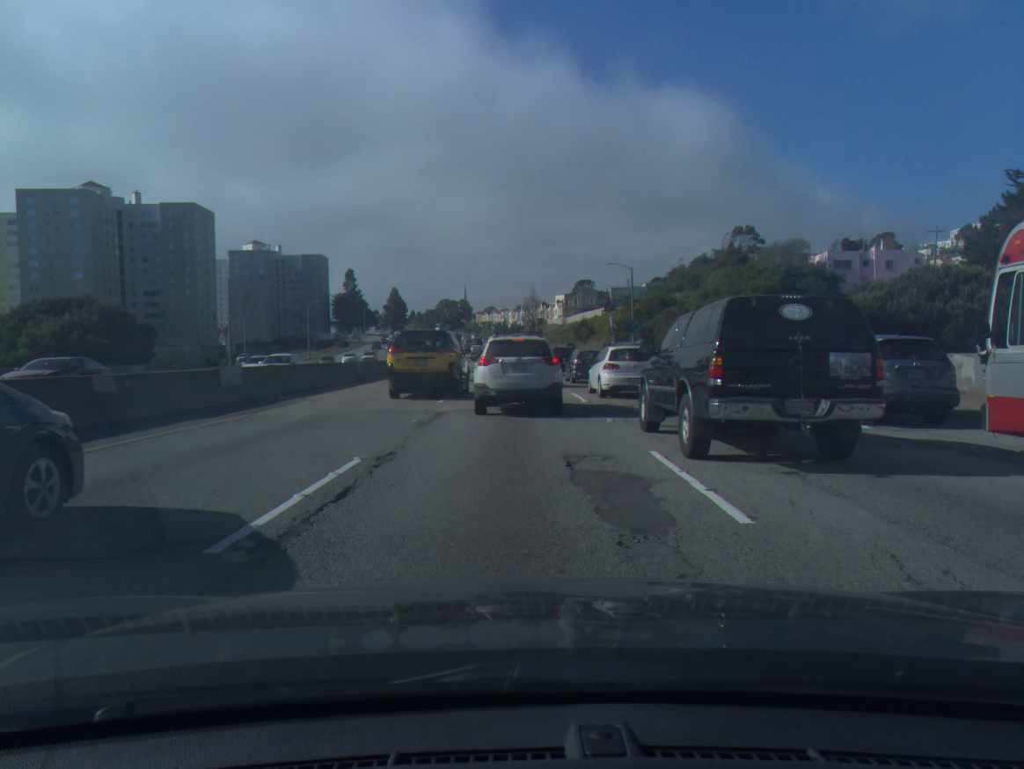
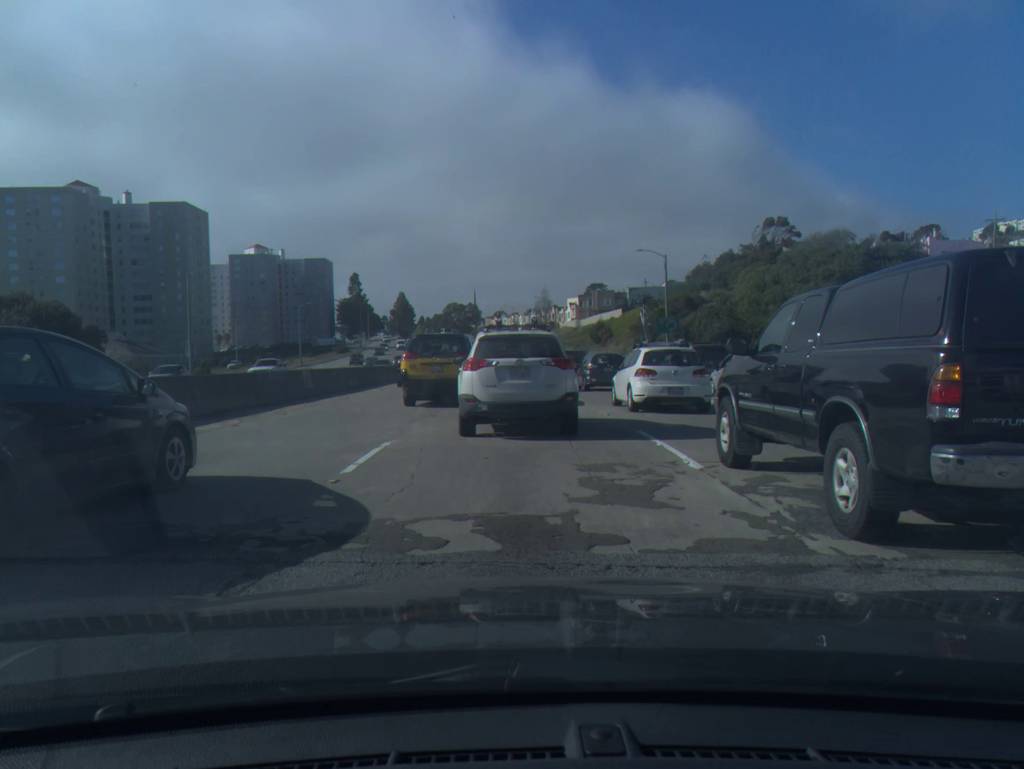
(-0.1, +12.1) m; -1°
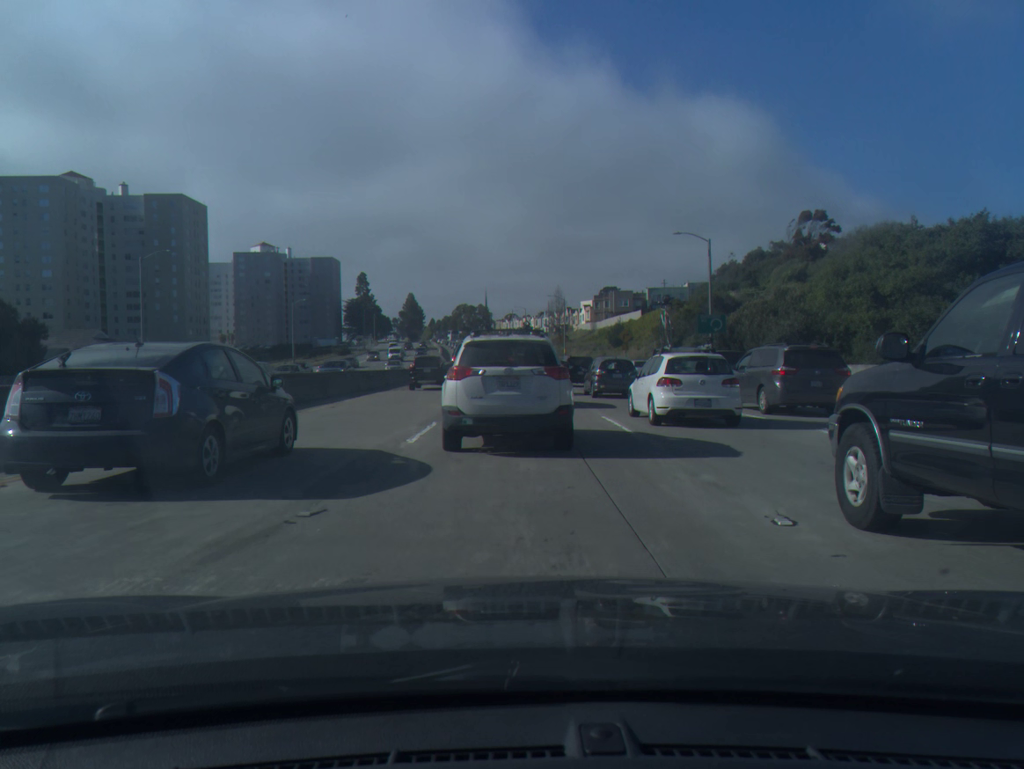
(-0.1, +10.6) m; -1°
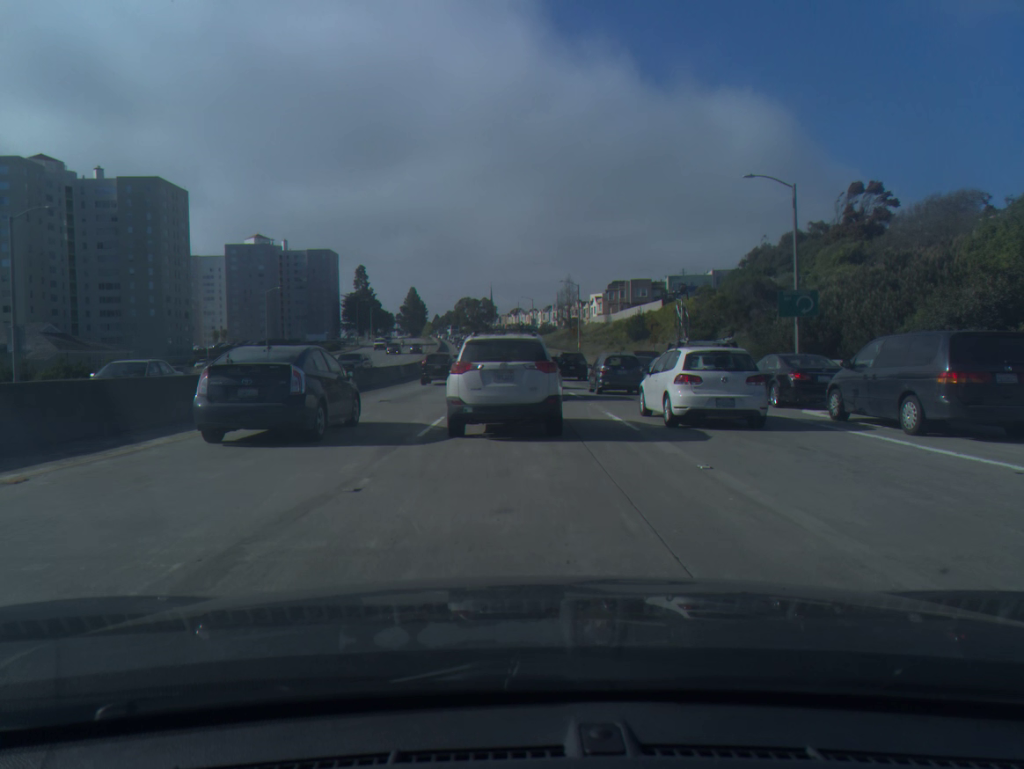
(0.0, +14.6) m; 0°
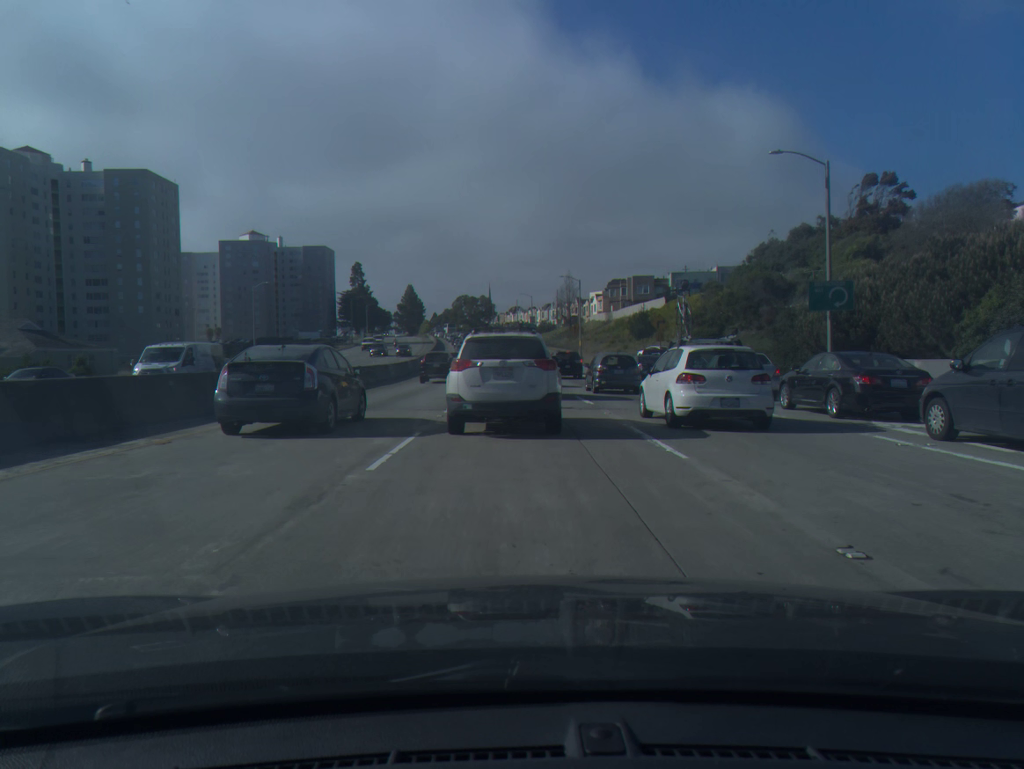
(0.0, +4.0) m; 0°
